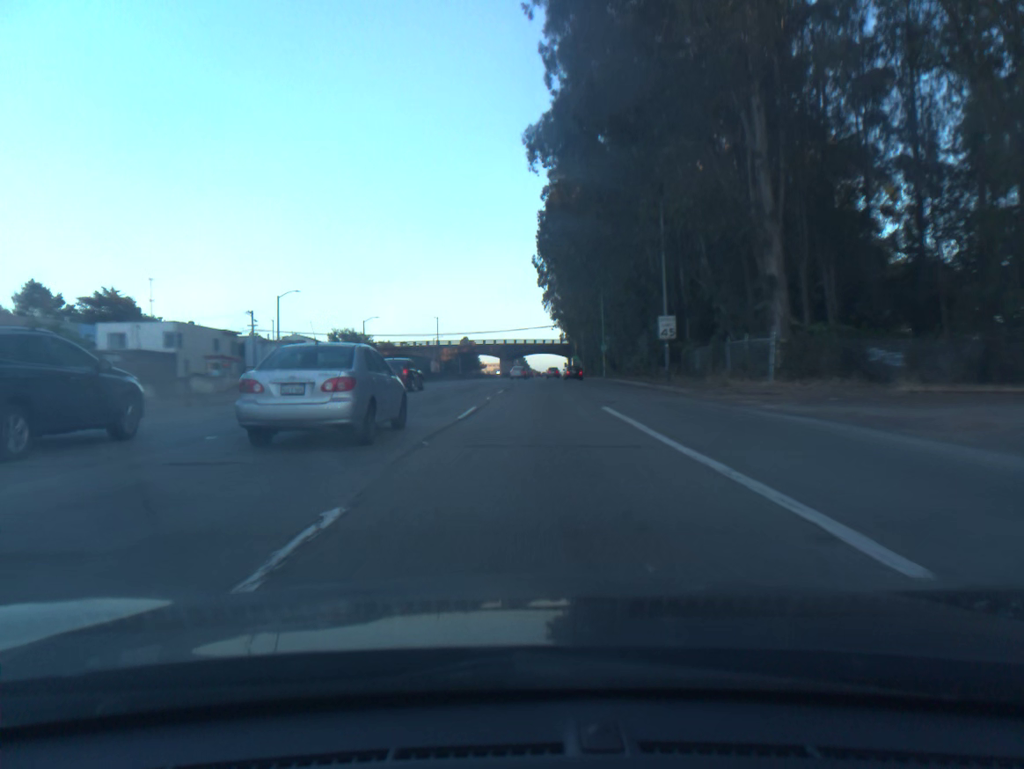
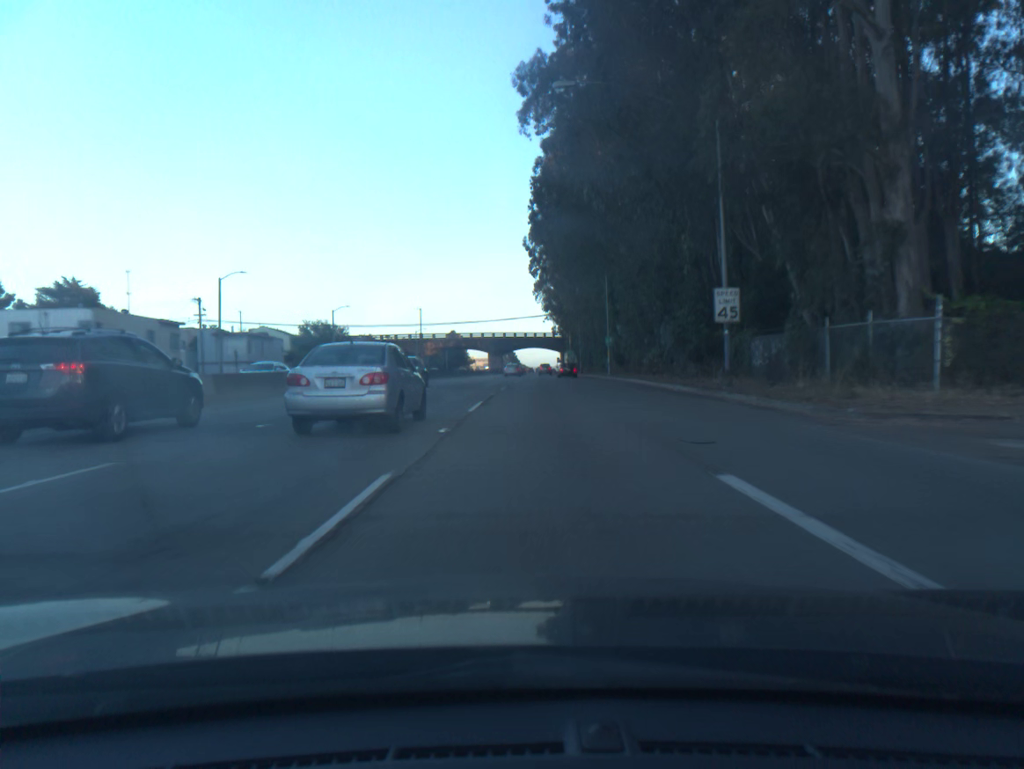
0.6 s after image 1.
(+0.1, +12.8) m; +1°
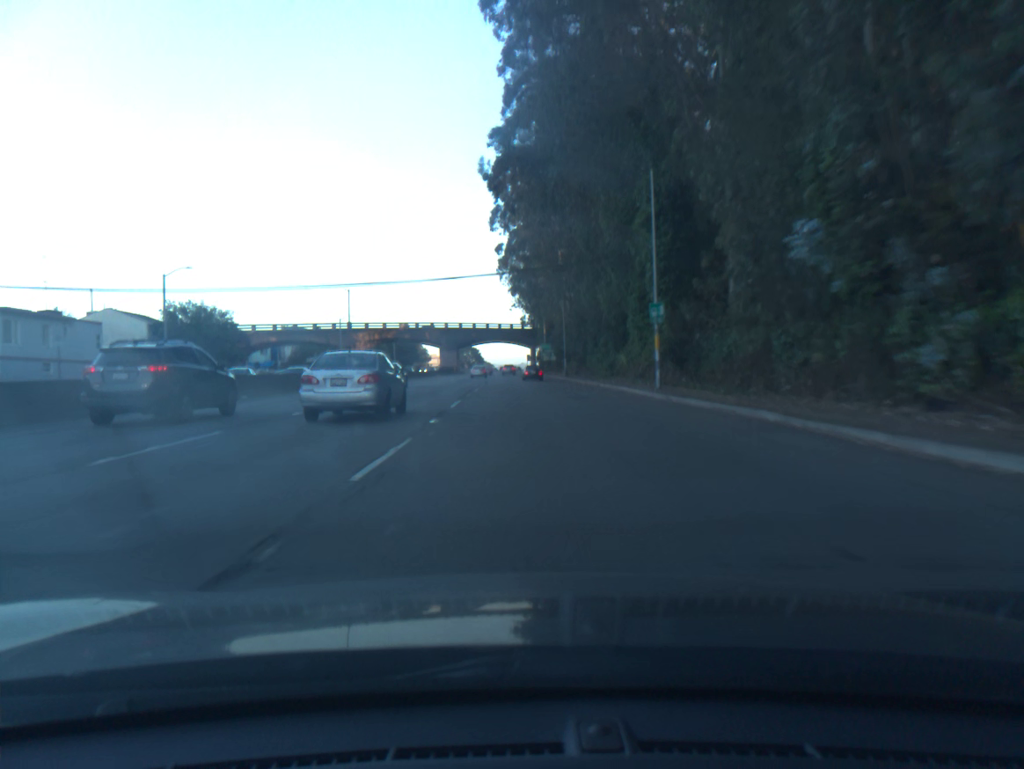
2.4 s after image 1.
(+1.0, +39.5) m; +2°
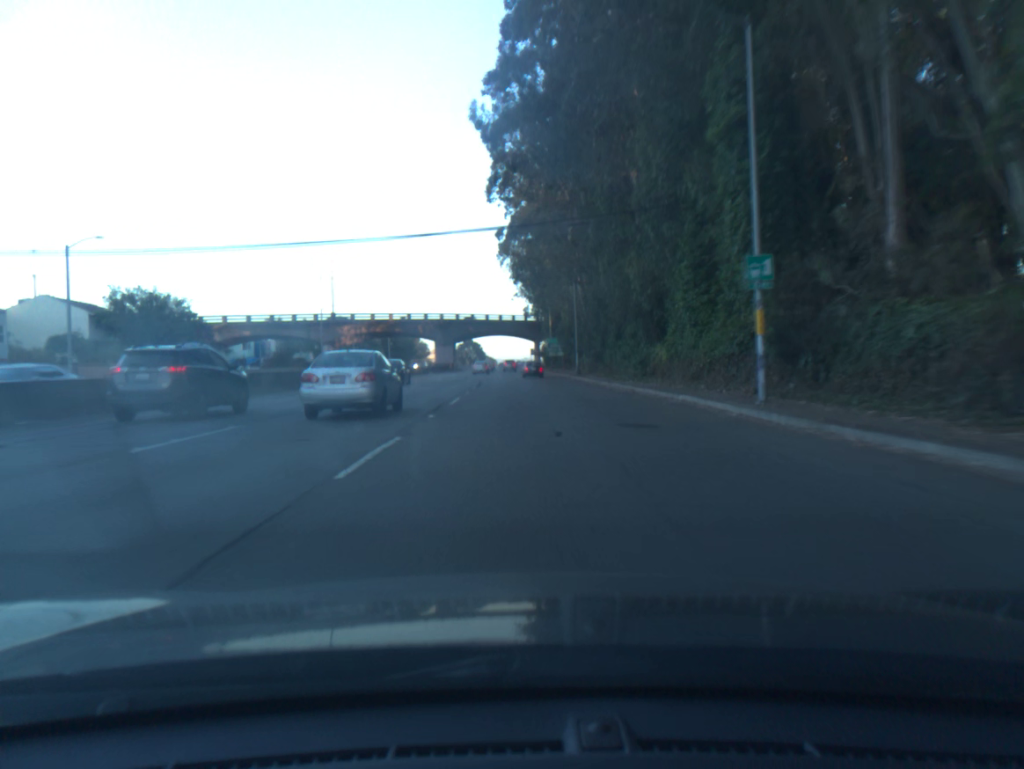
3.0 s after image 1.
(0.0, +13.6) m; 0°
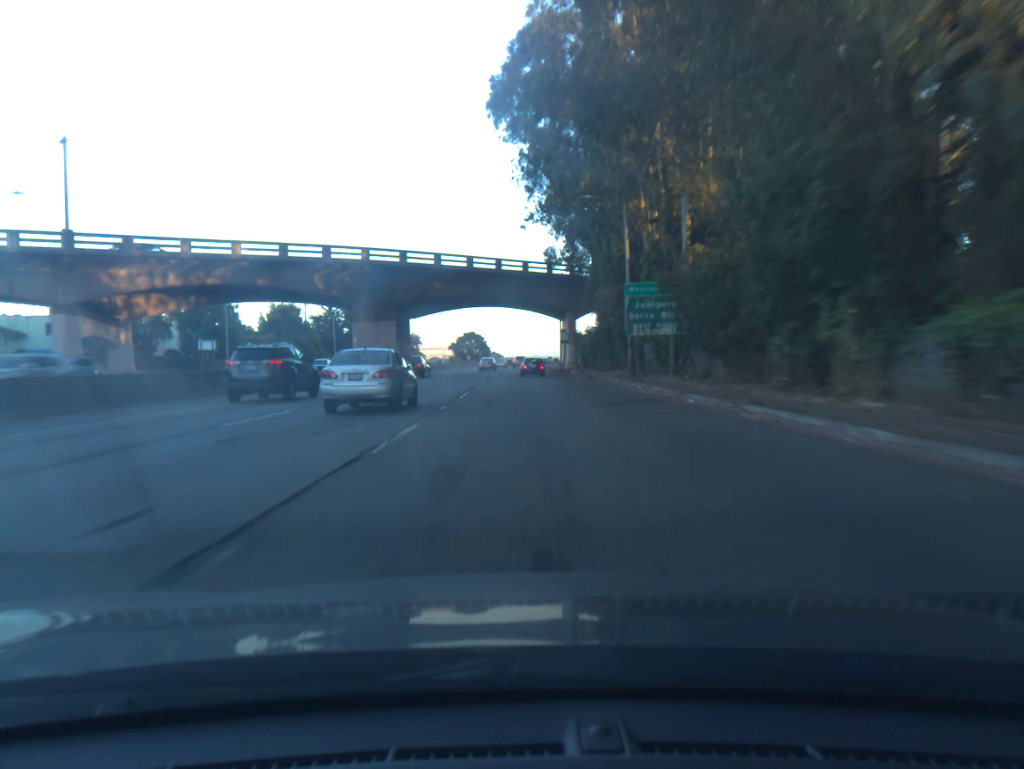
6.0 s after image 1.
(-0.7, +70.6) m; -1°
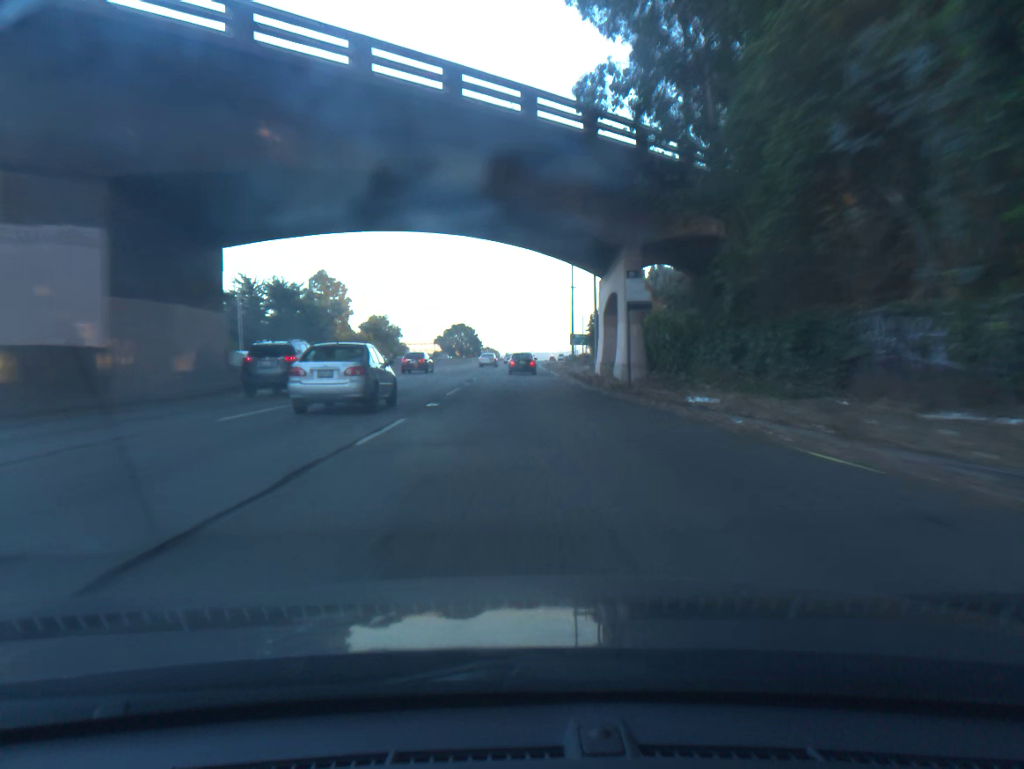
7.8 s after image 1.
(+0.1, +43.8) m; 0°
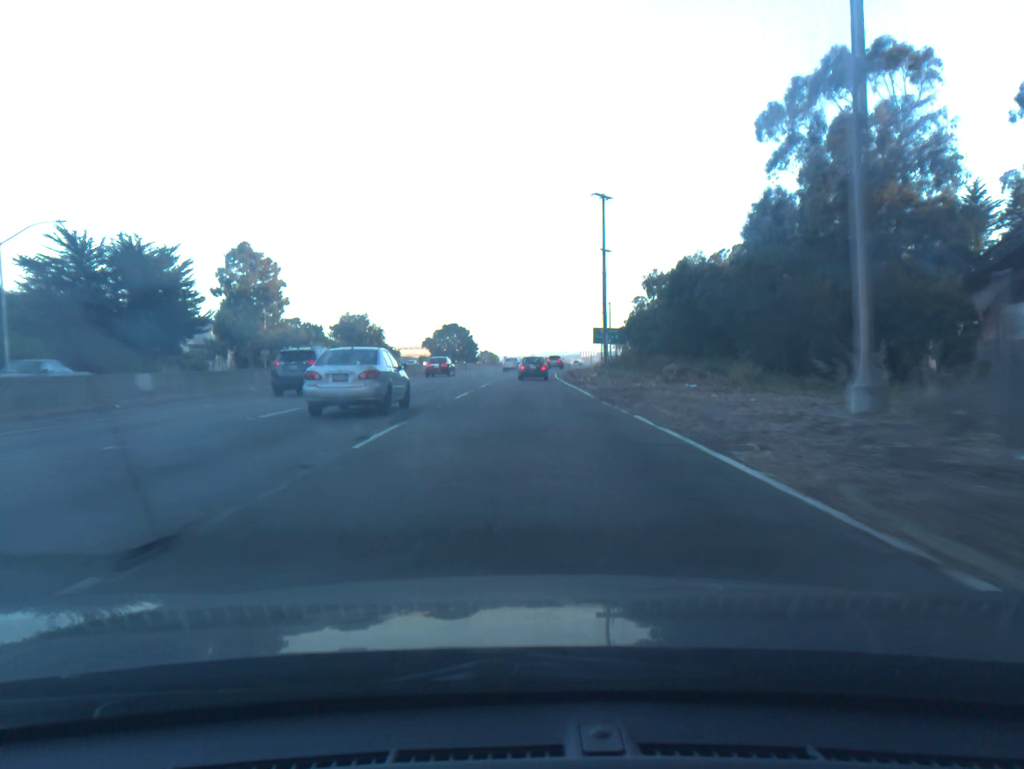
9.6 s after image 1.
(-0.1, +42.3) m; 0°
